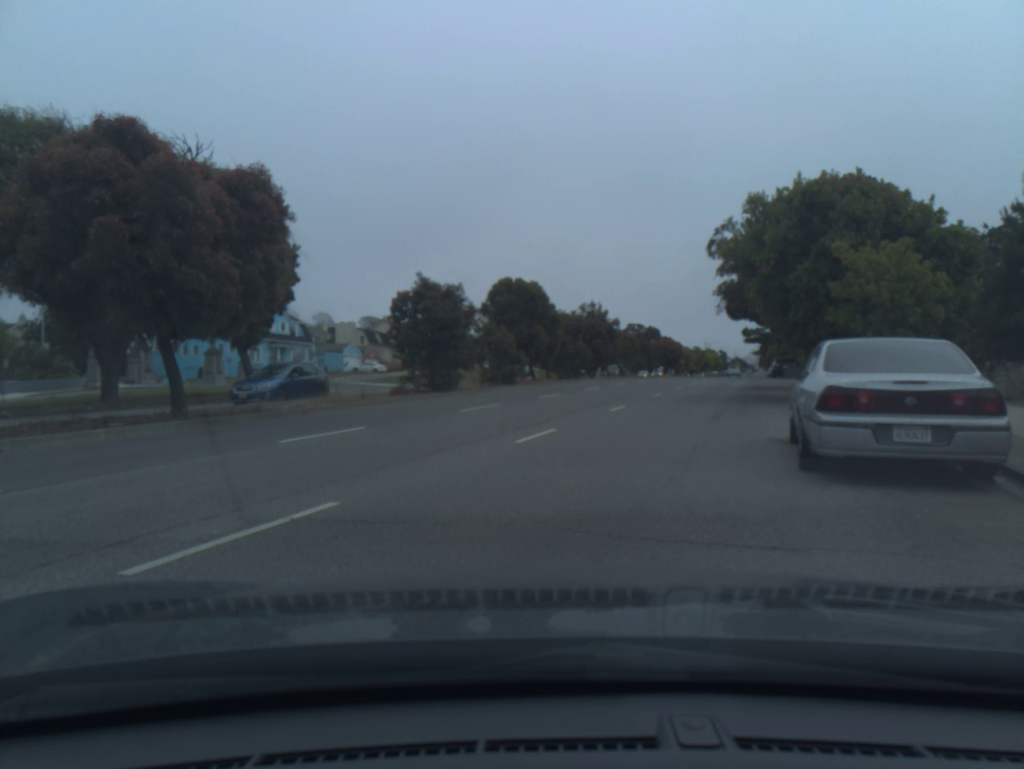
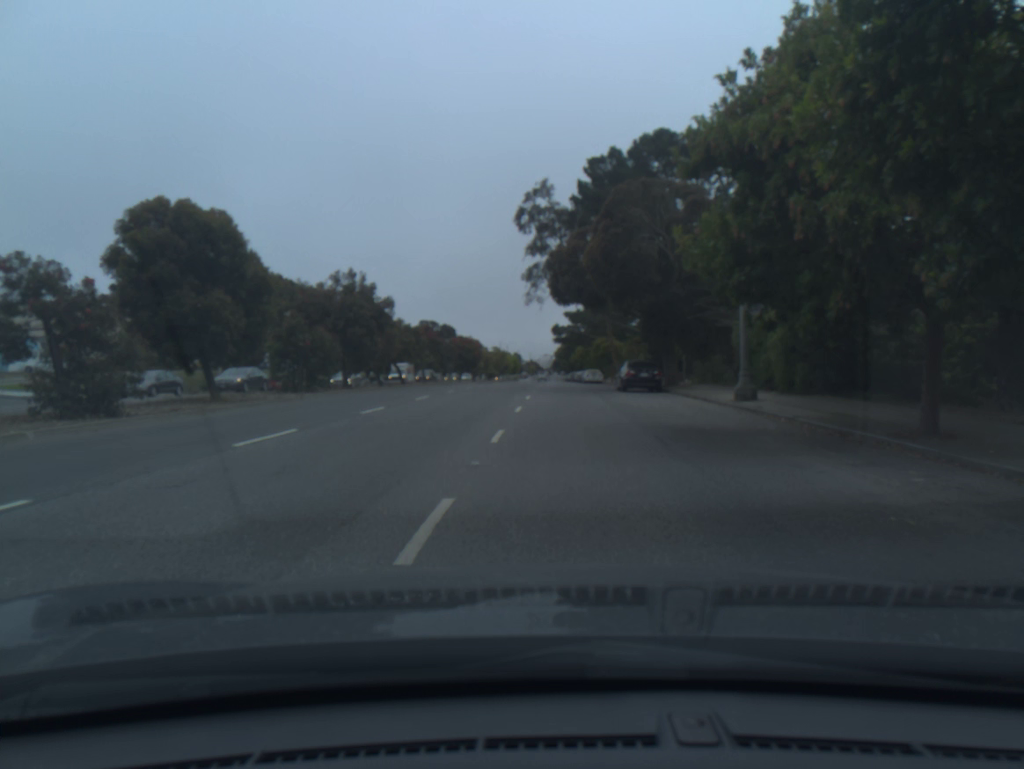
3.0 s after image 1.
(+4.0, +20.3) m; +18°
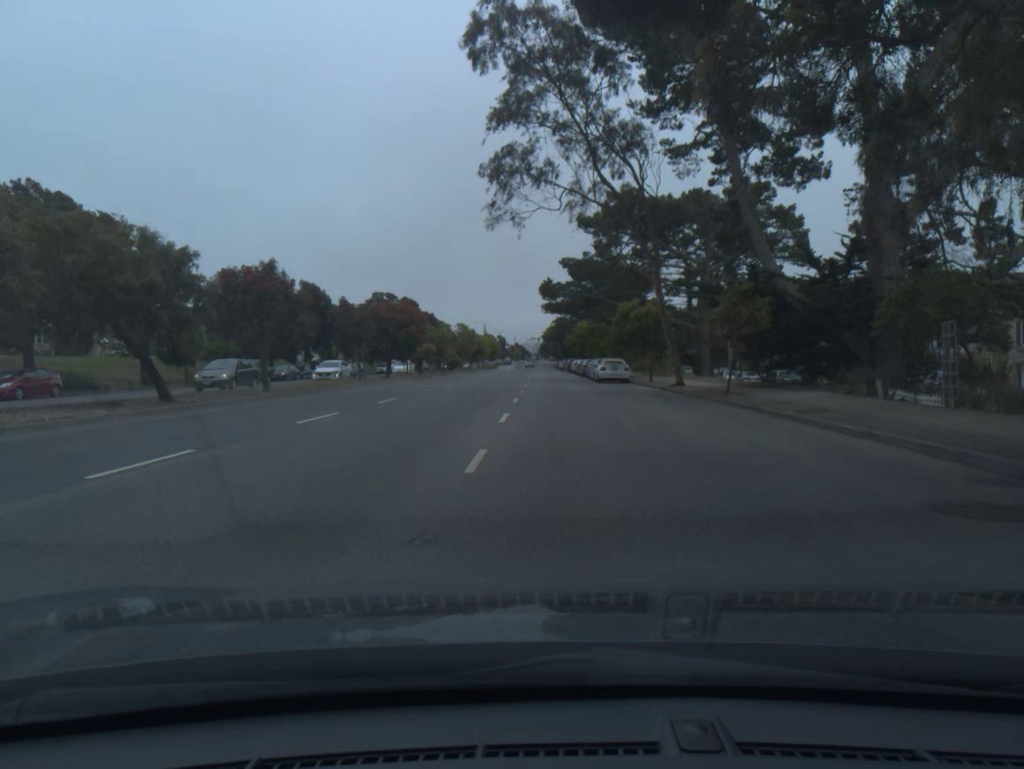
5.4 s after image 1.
(0.0, +32.6) m; 0°
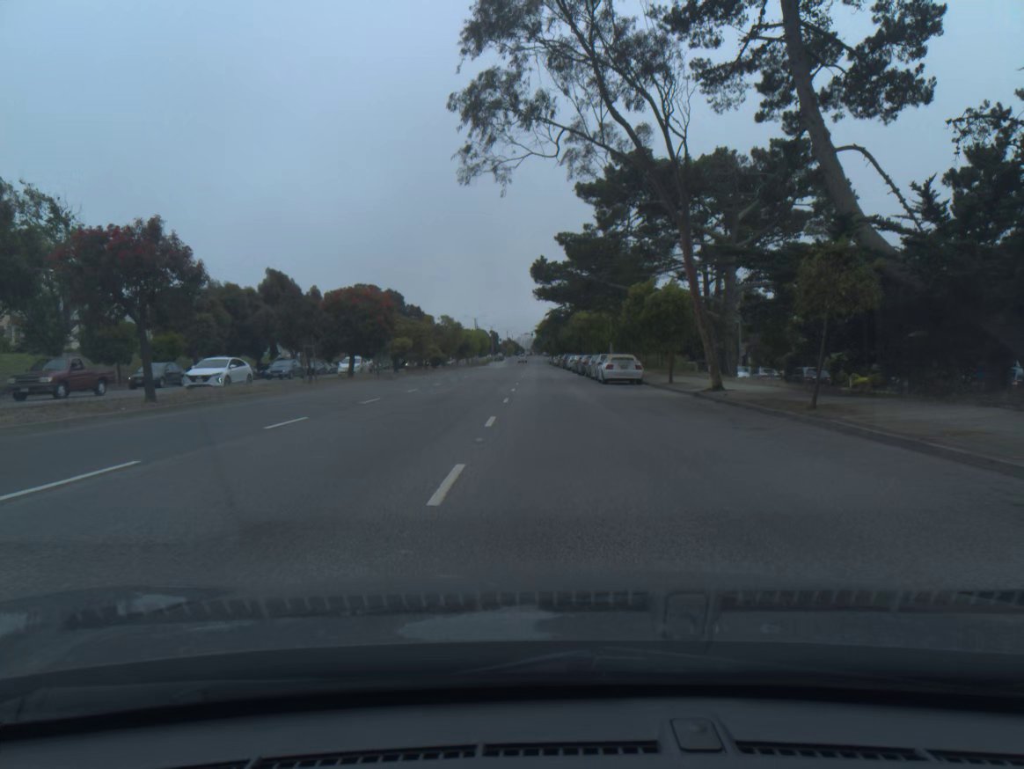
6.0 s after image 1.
(0.0, +8.3) m; +1°
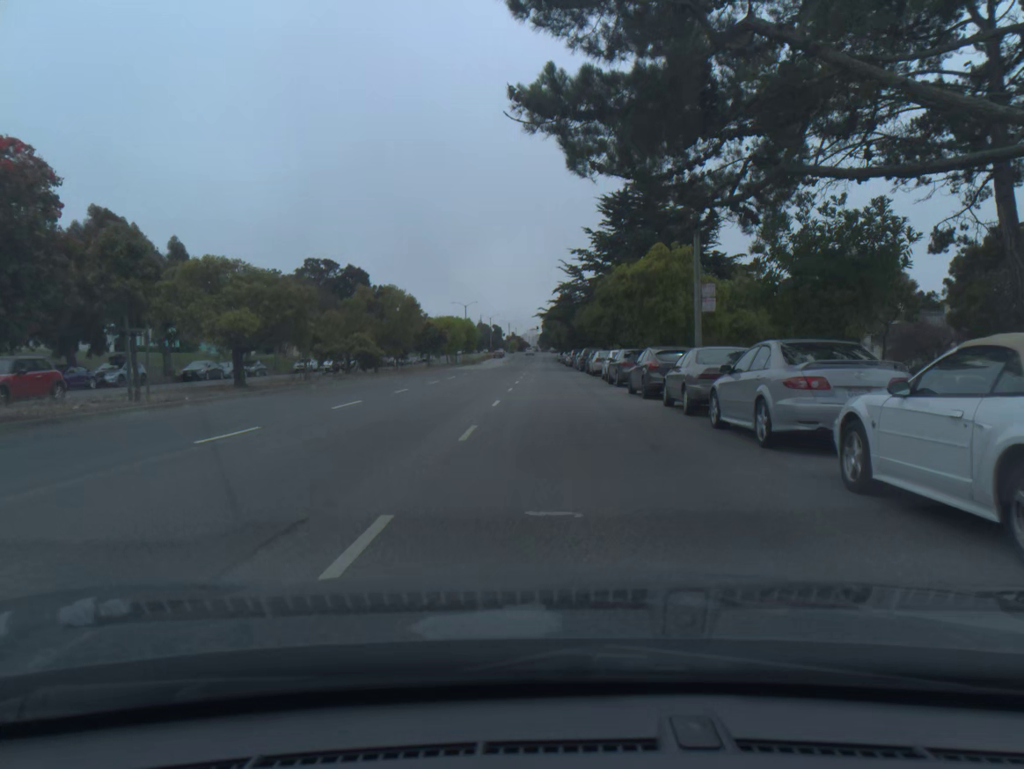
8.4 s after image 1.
(0.0, +31.6) m; -1°
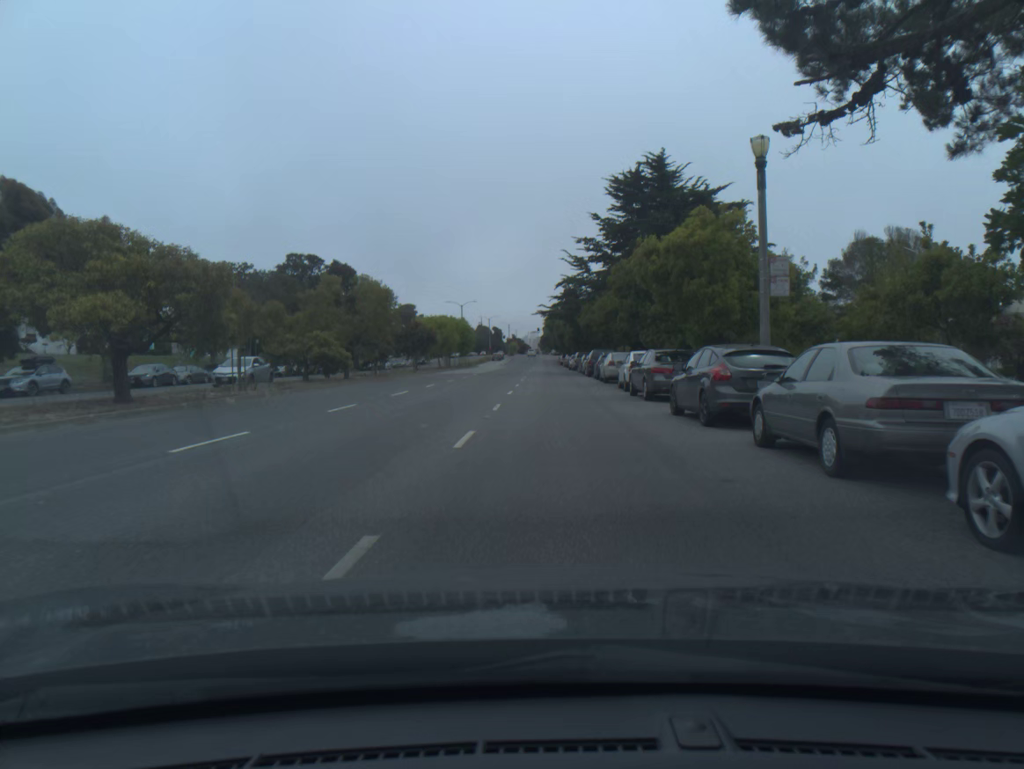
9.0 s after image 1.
(0.0, +8.0) m; 0°
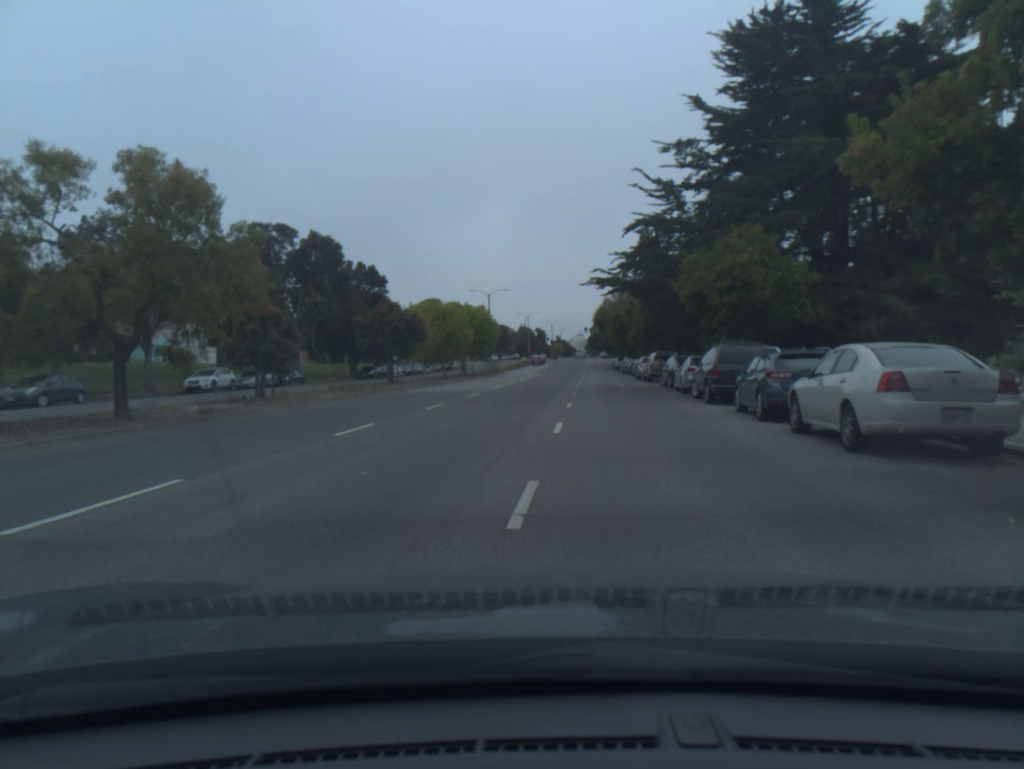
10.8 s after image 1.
(-0.5, +26.2) m; -3°
